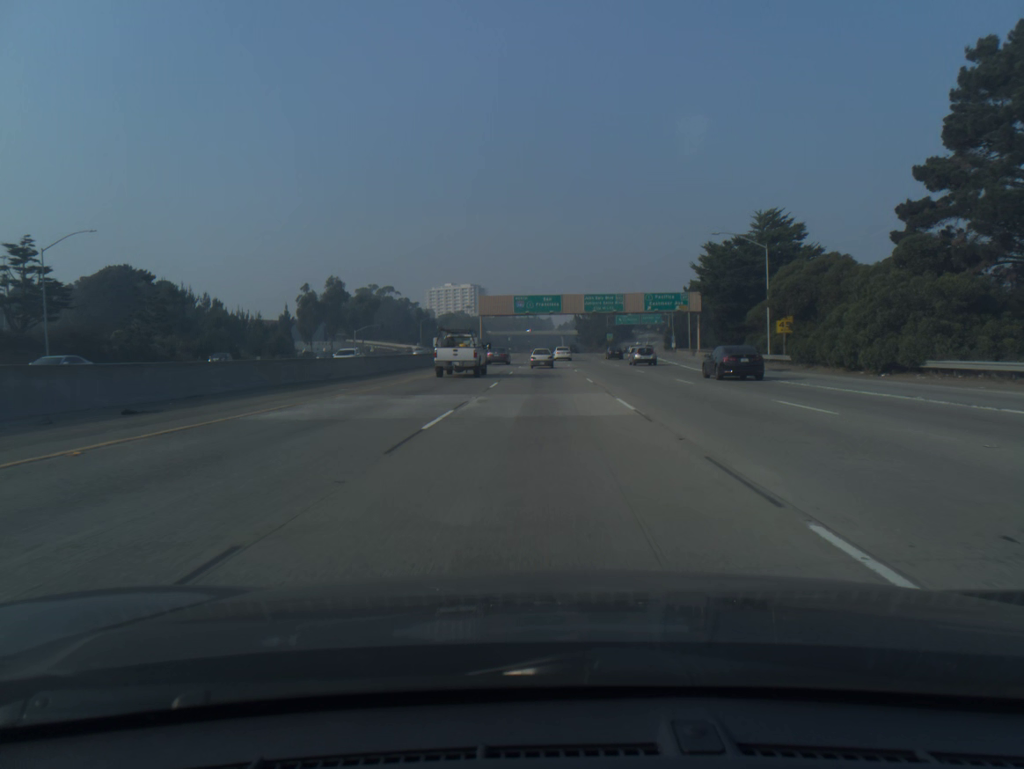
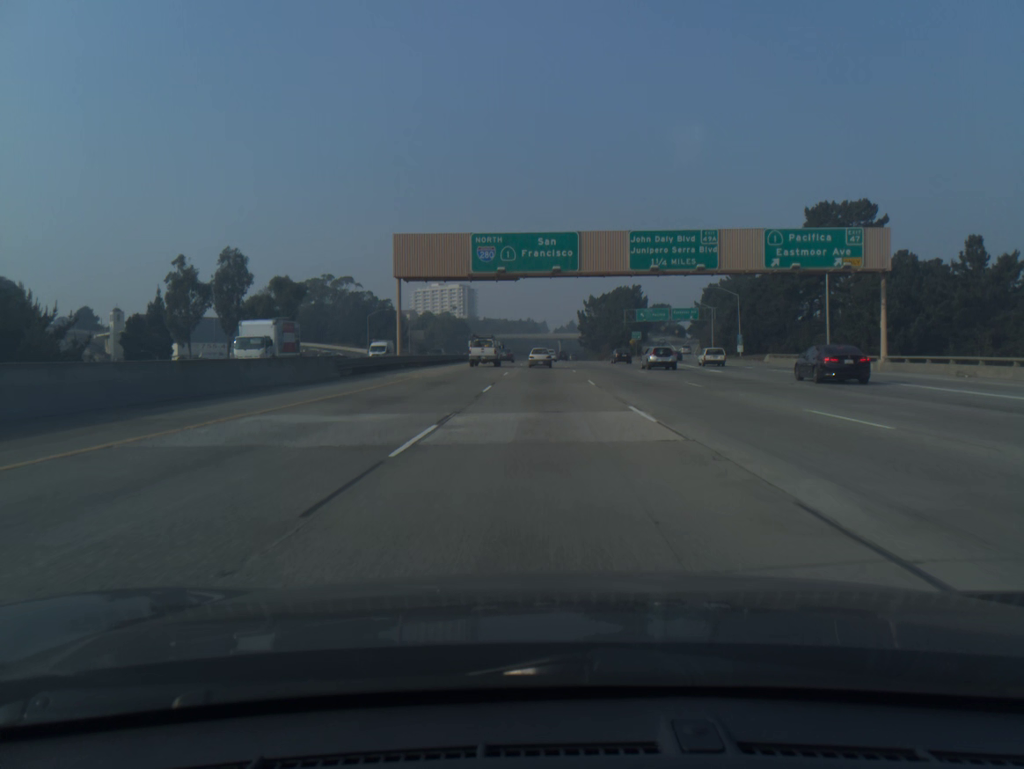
(0.0, +61.1) m; 0°
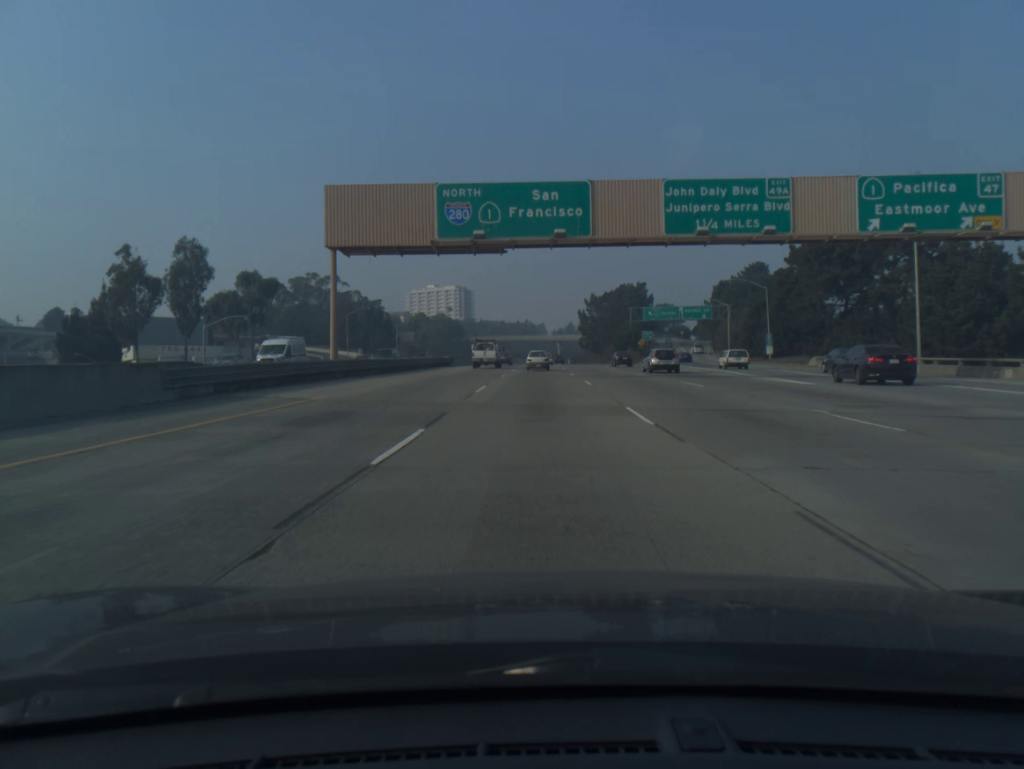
(0.0, +15.1) m; 0°
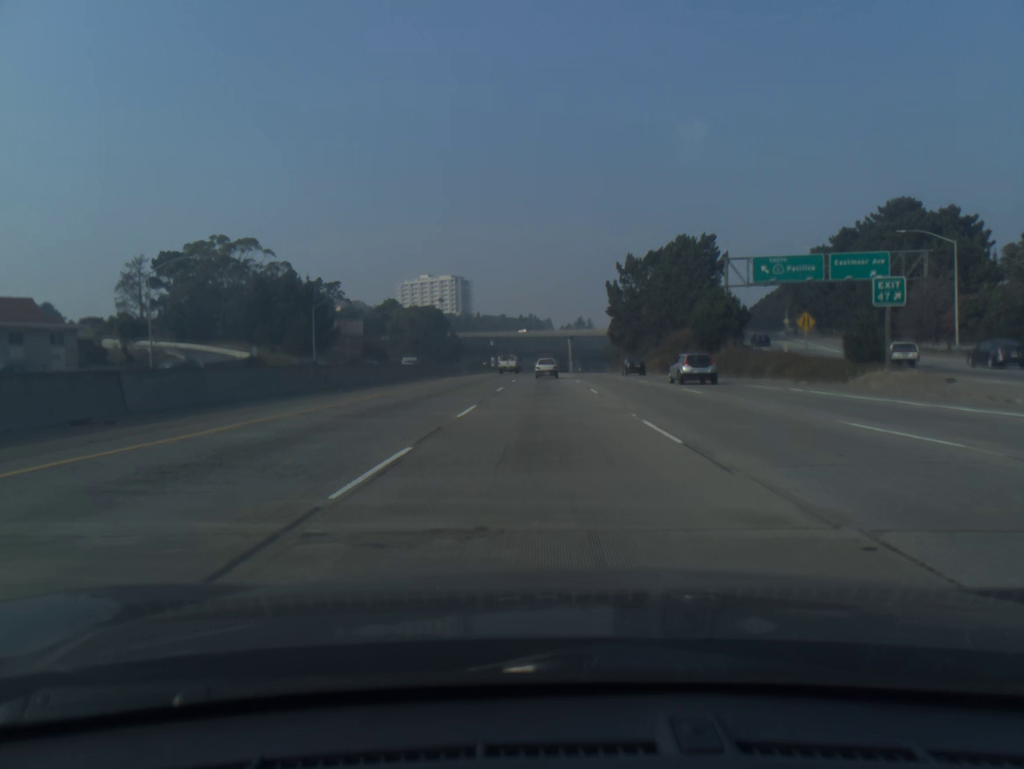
(-0.4, +74.9) m; -1°
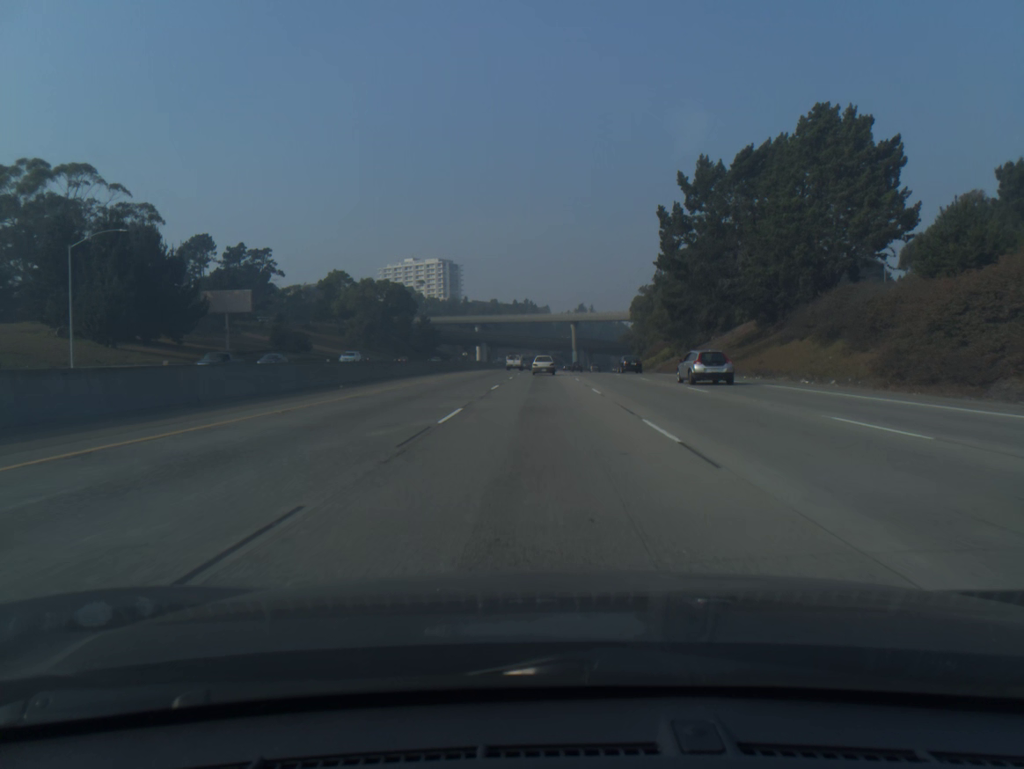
(+0.2, +60.2) m; 0°
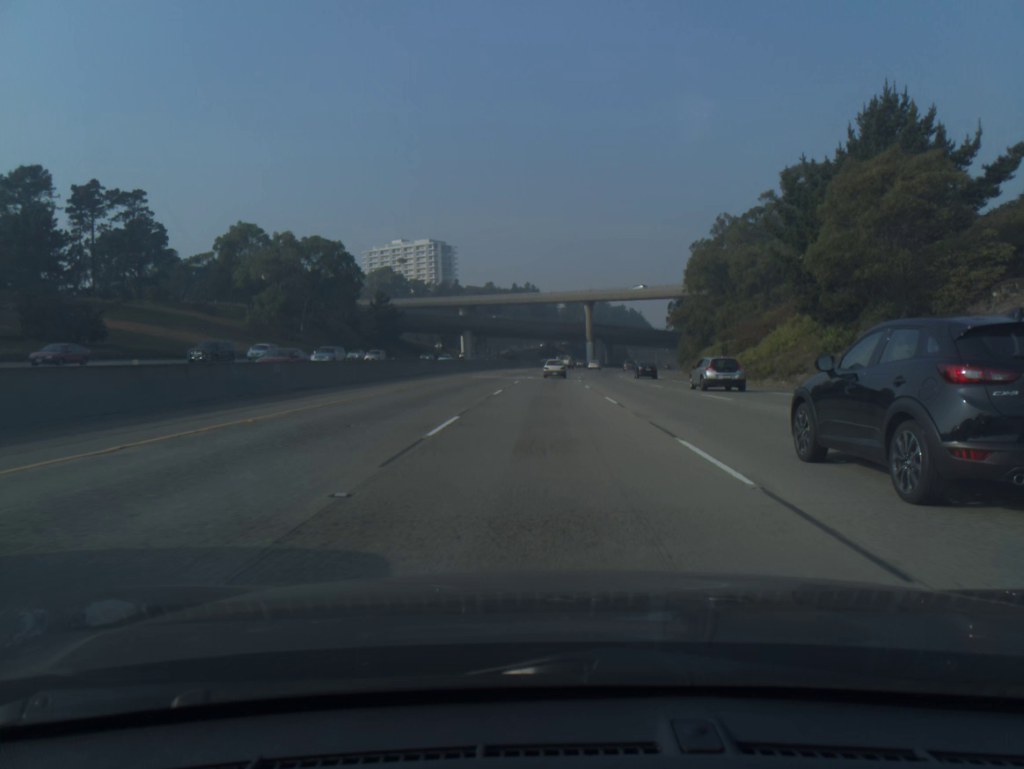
(-0.1, +60.4) m; 0°
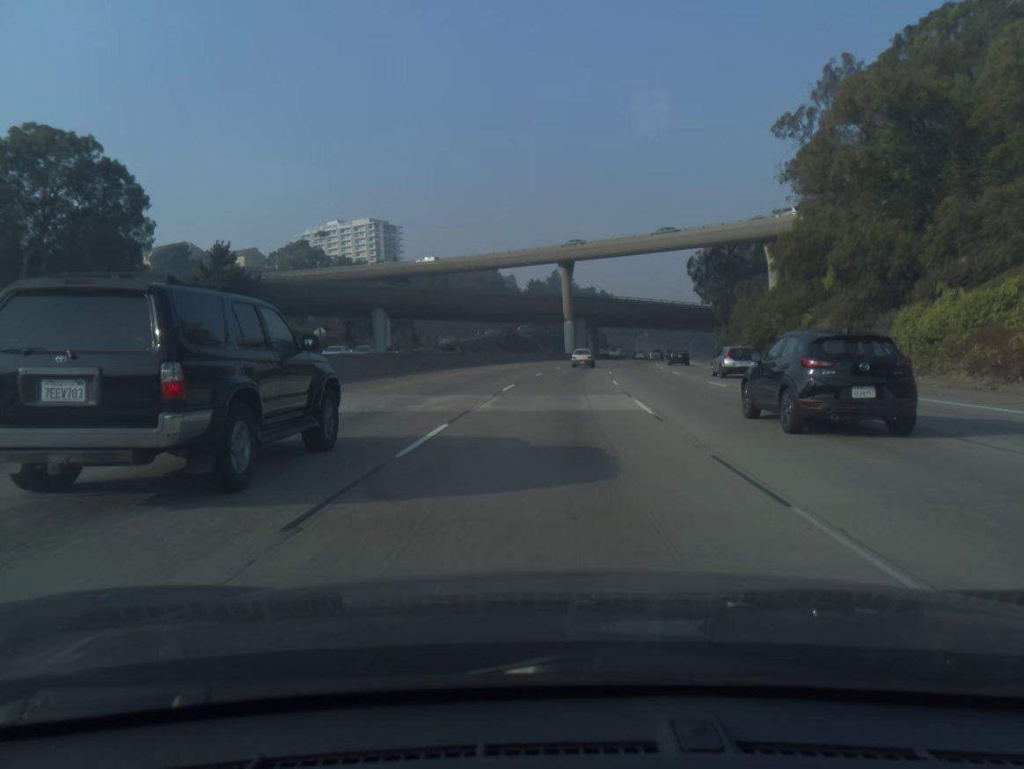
(+0.9, +61.1) m; +3°
